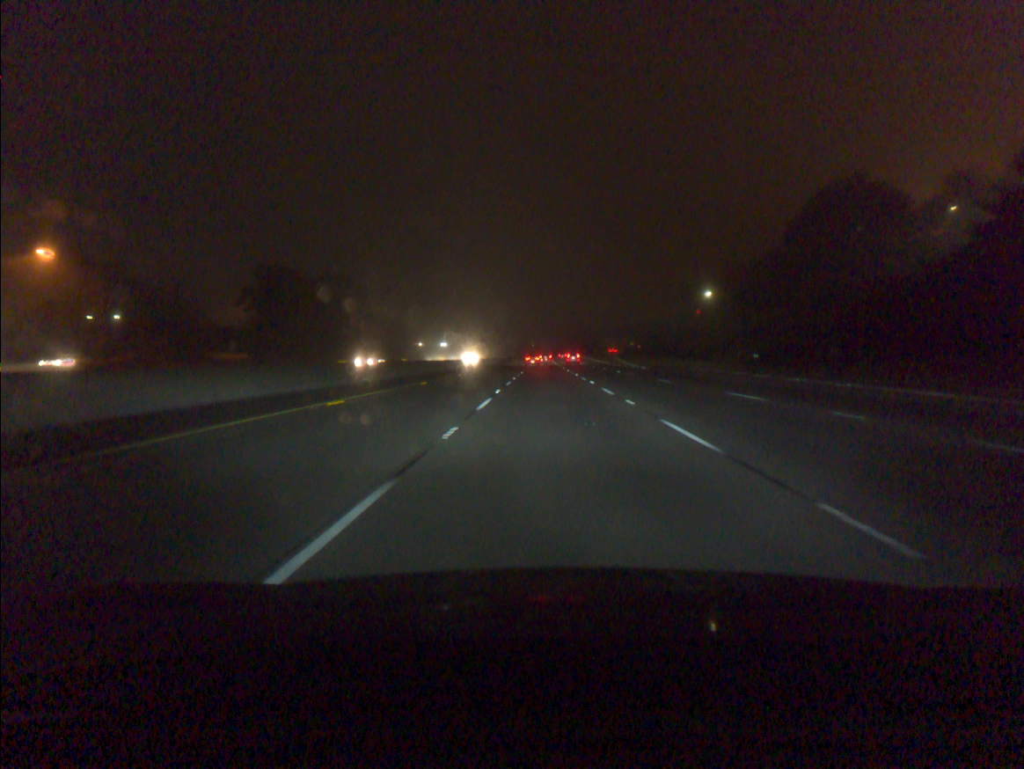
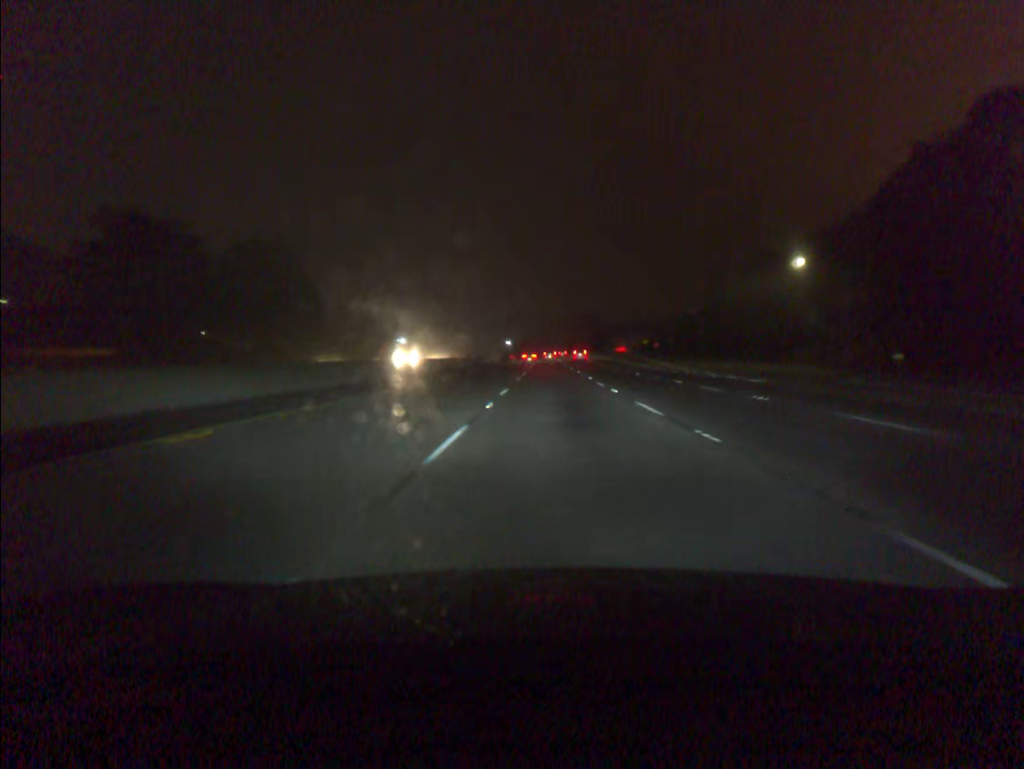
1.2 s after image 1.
(-0.1, +38.1) m; 0°
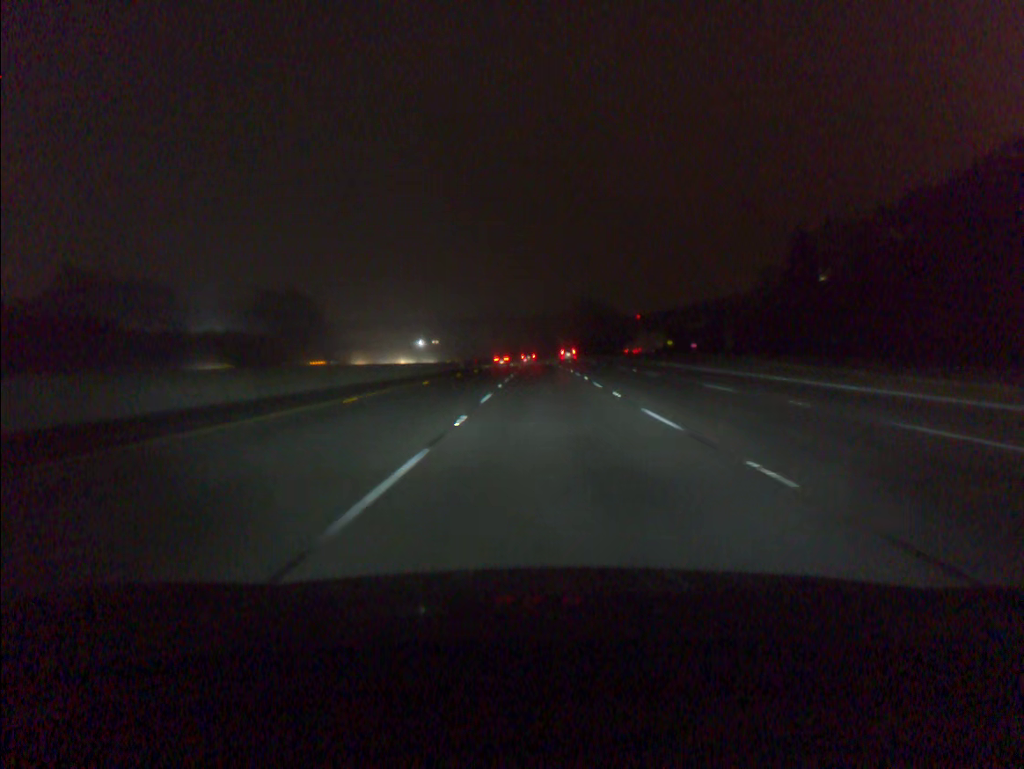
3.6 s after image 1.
(+0.5, +76.3) m; 0°
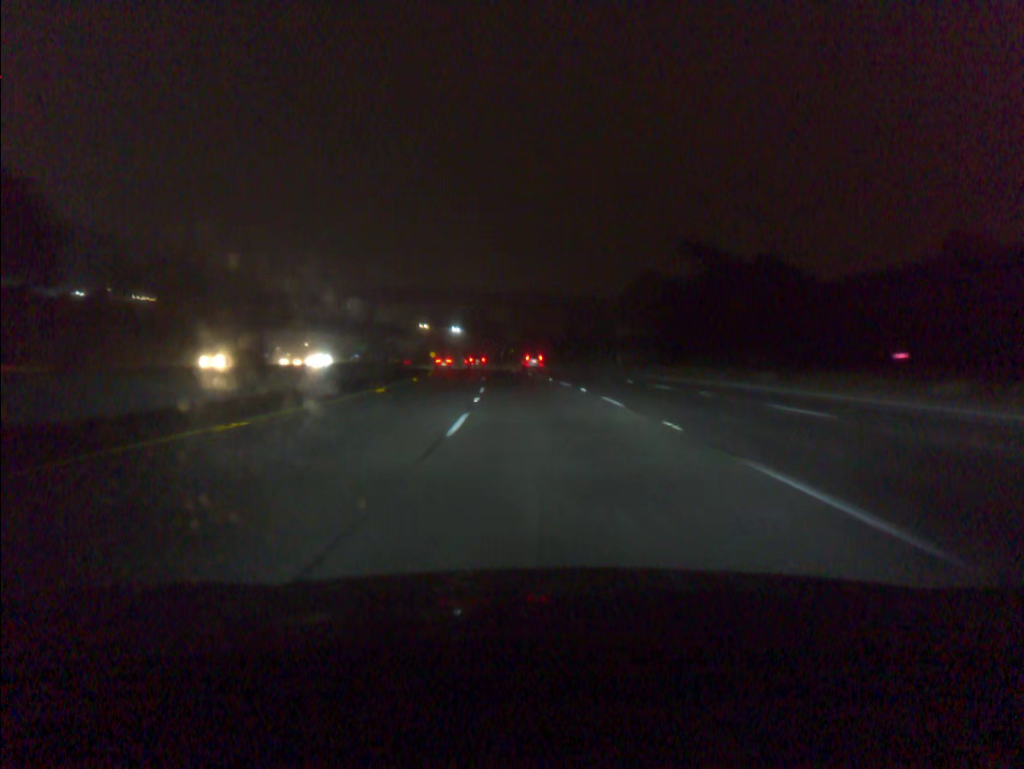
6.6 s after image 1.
(-1.4, +95.3) m; -3°
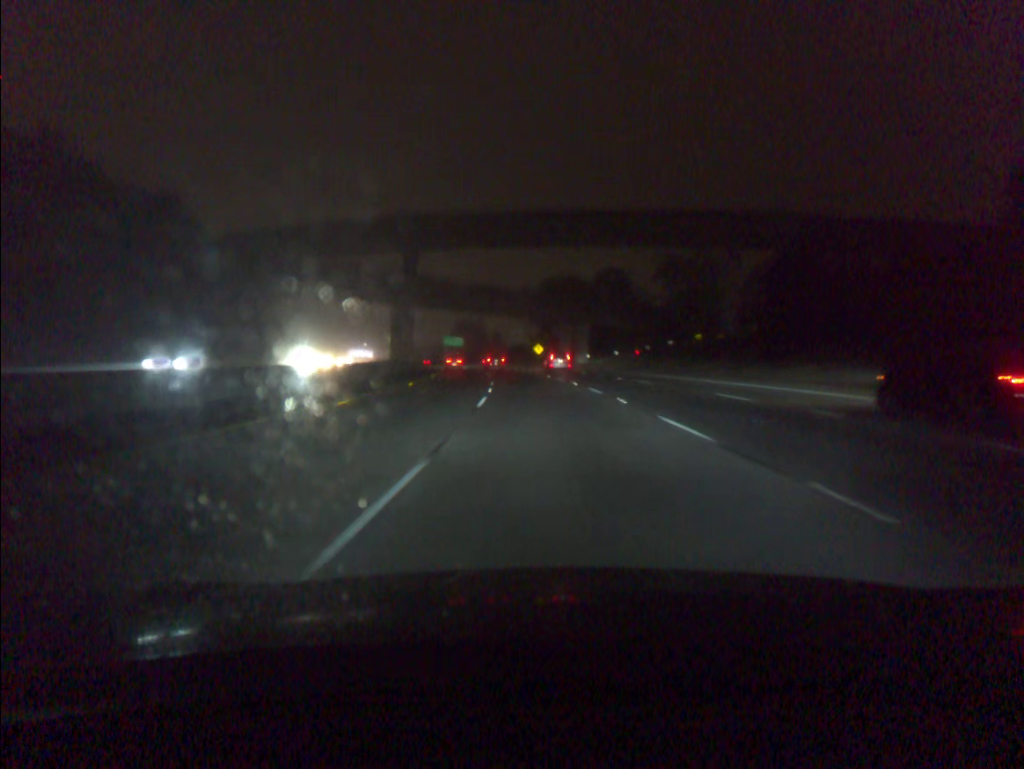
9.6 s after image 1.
(-8.1, +95.0) m; -10°
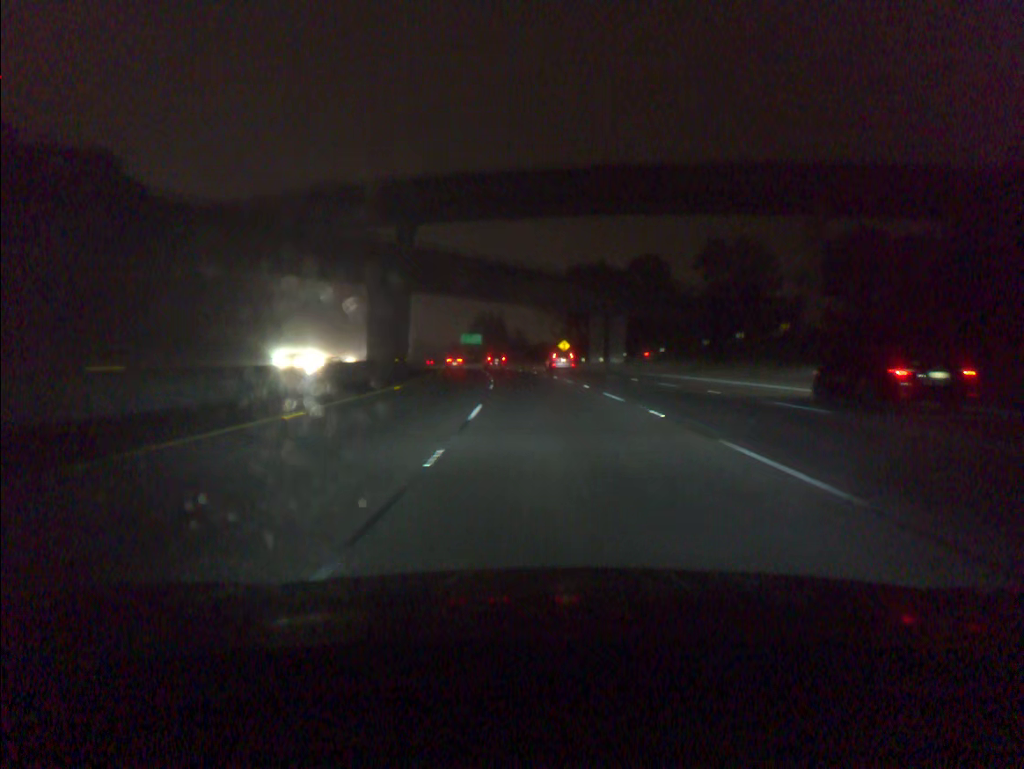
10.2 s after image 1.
(-0.3, +19.2) m; -2°
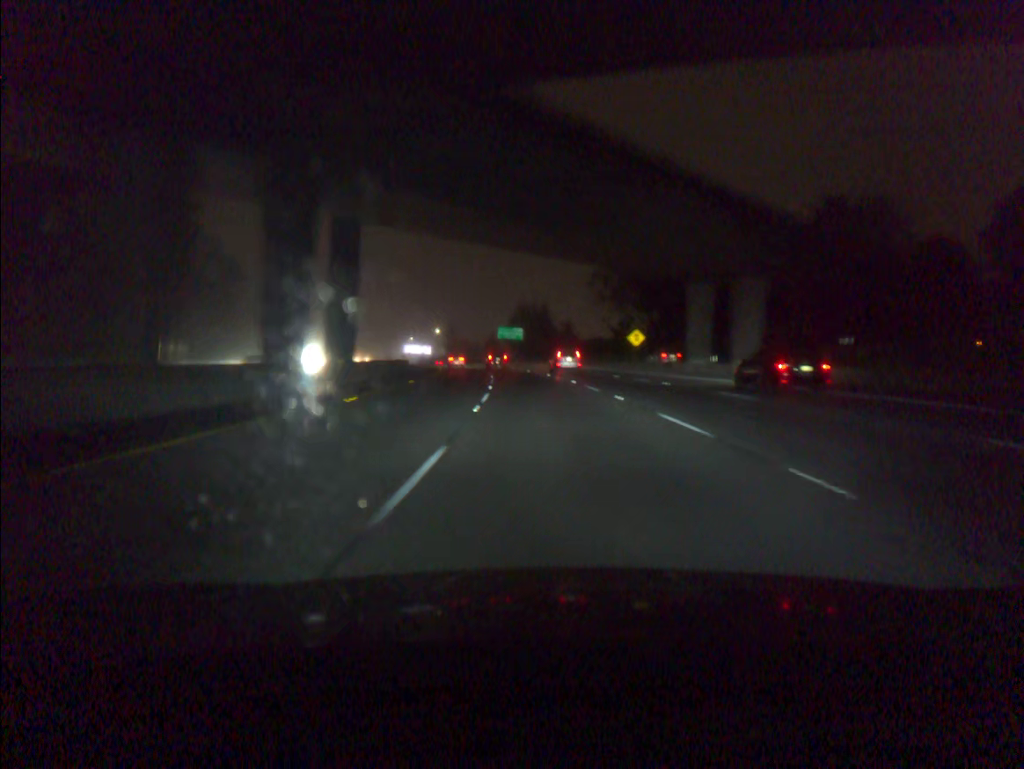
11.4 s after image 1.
(-1.1, +38.4) m; -3°
